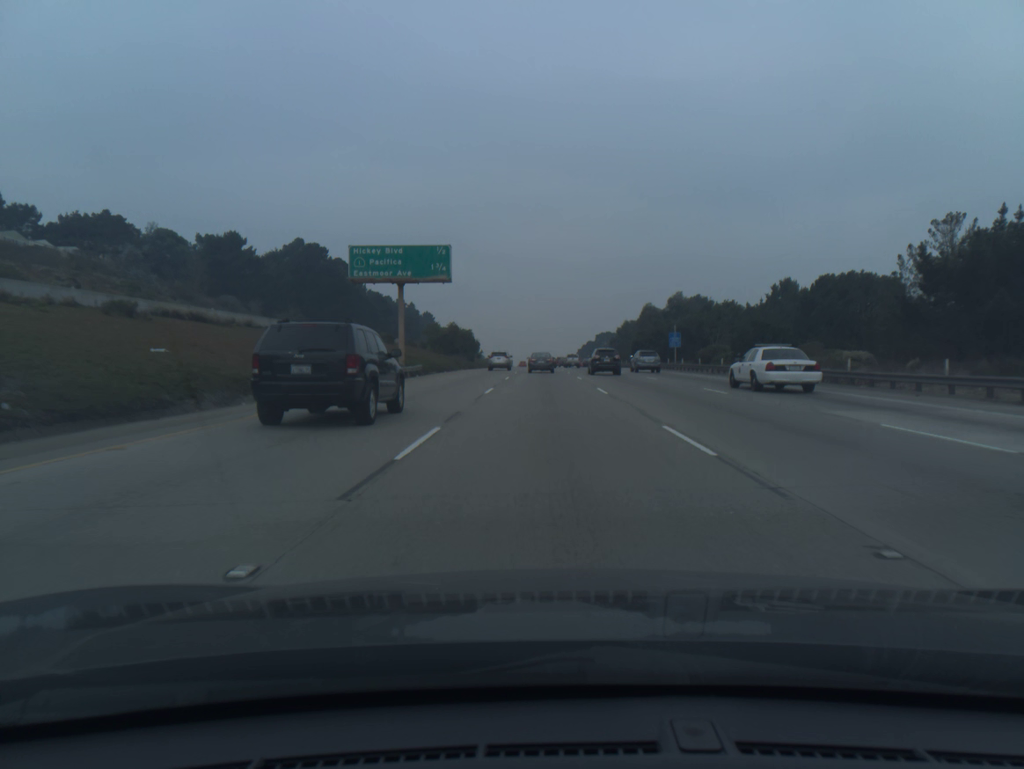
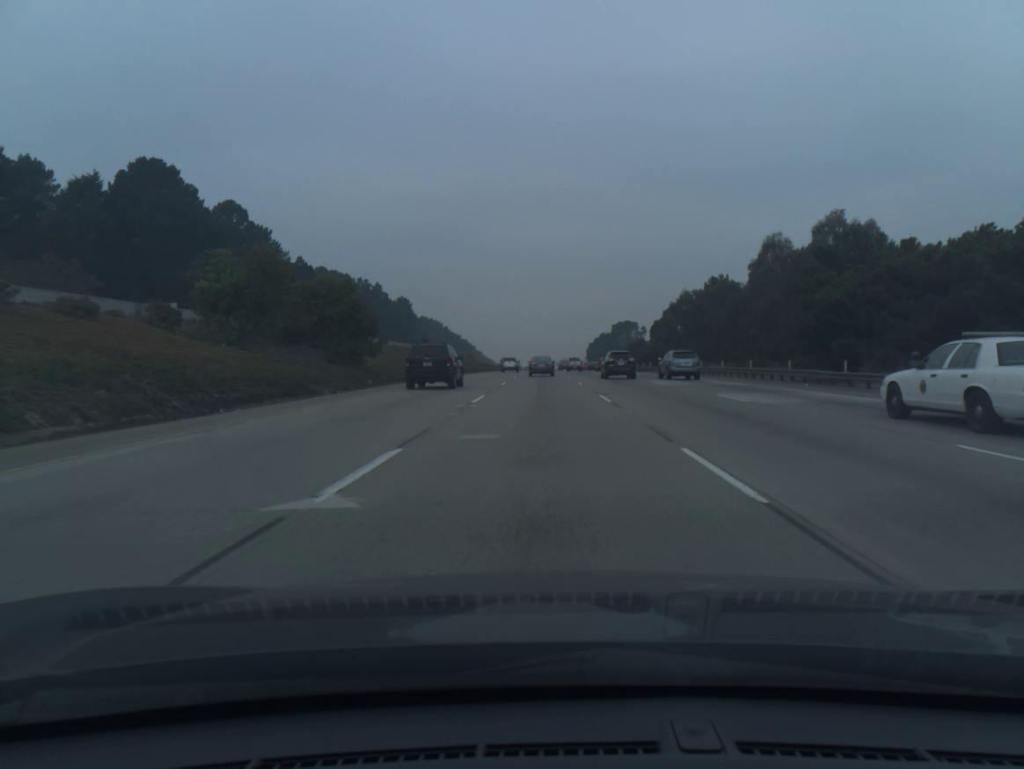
(+0.1, +75.9) m; 0°
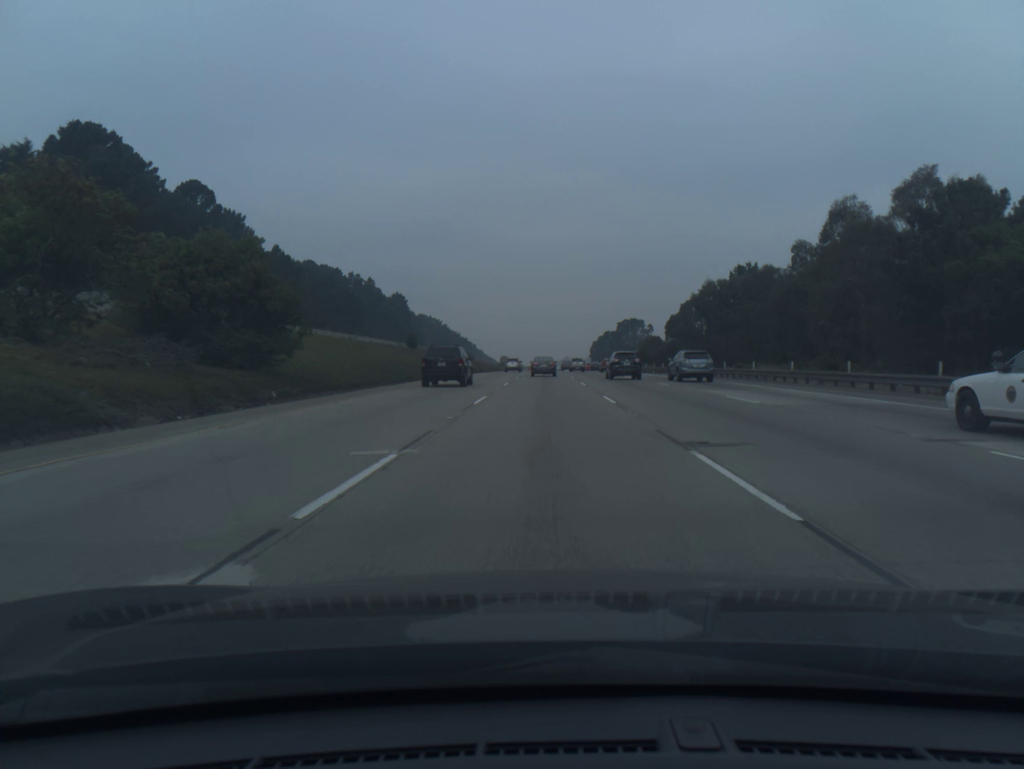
(0.0, +15.2) m; 0°
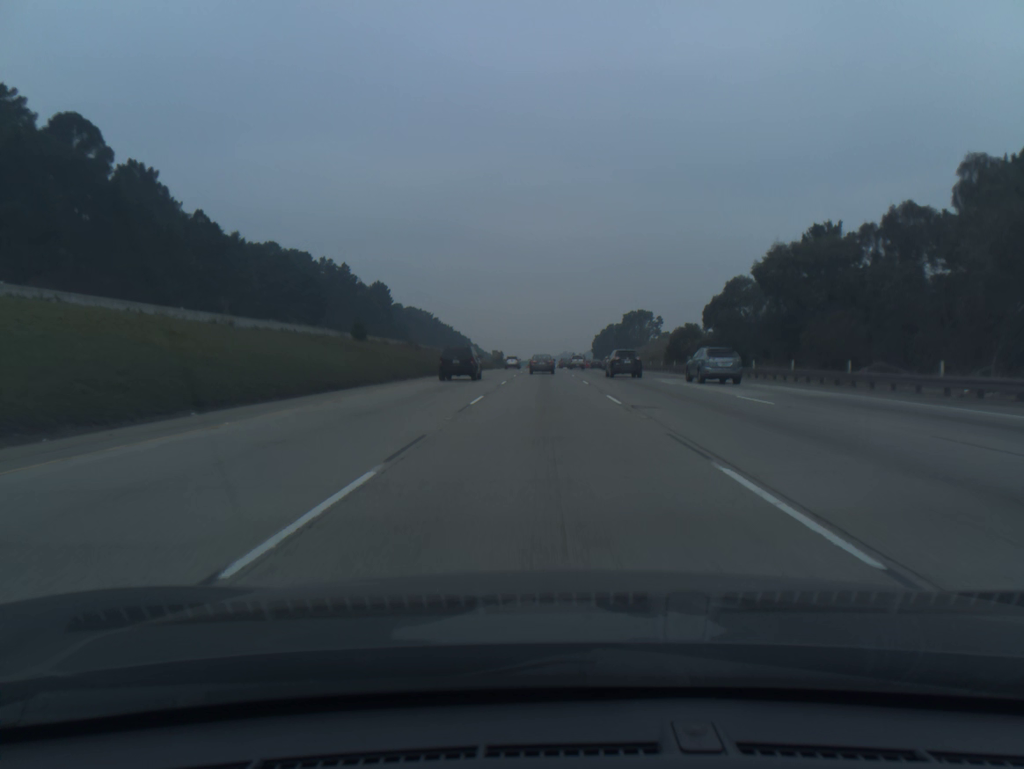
(0.0, +30.6) m; 0°
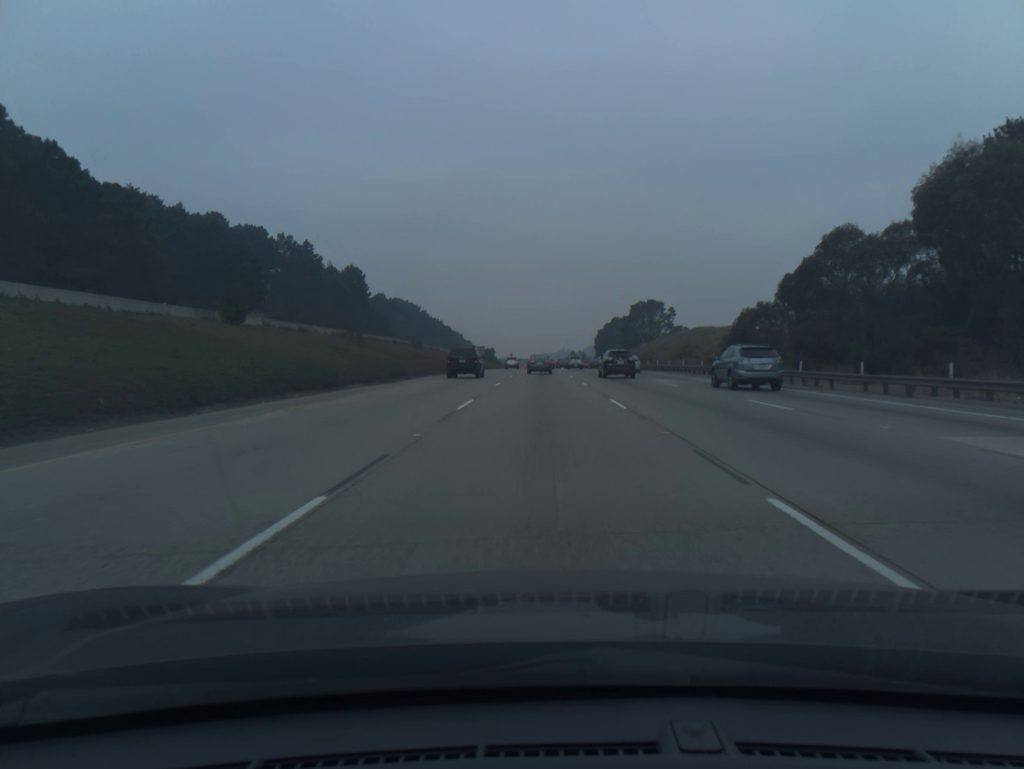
(+0.1, +30.8) m; 0°
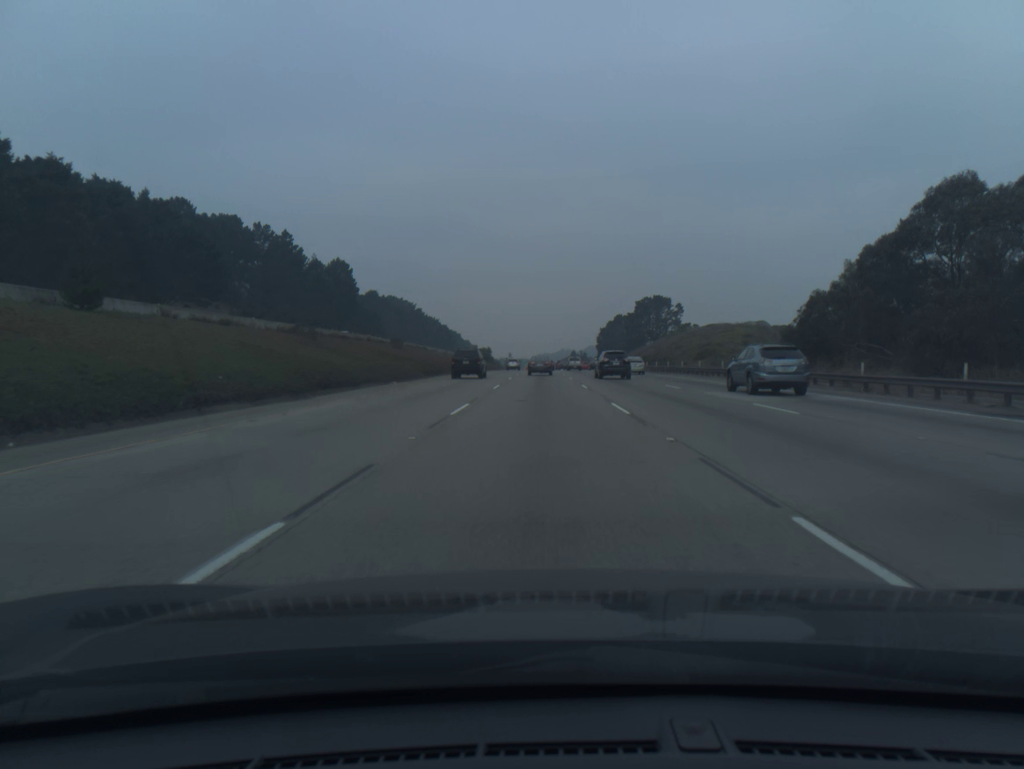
(0.0, +15.5) m; 0°
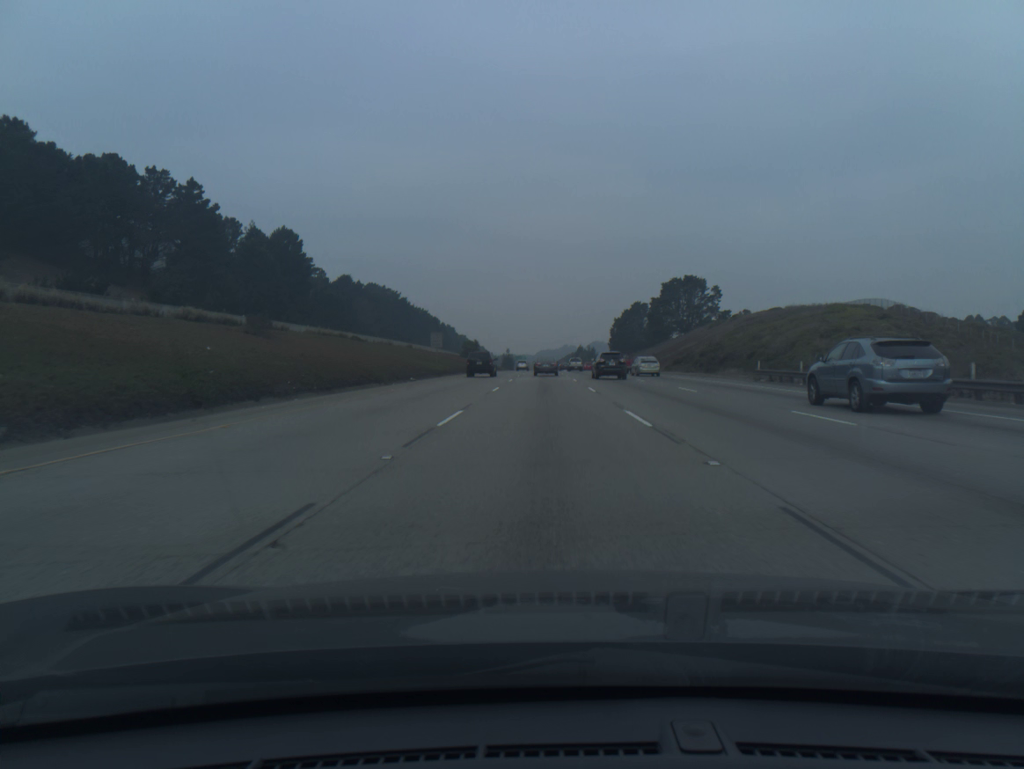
(-0.1, +46.6) m; 0°
